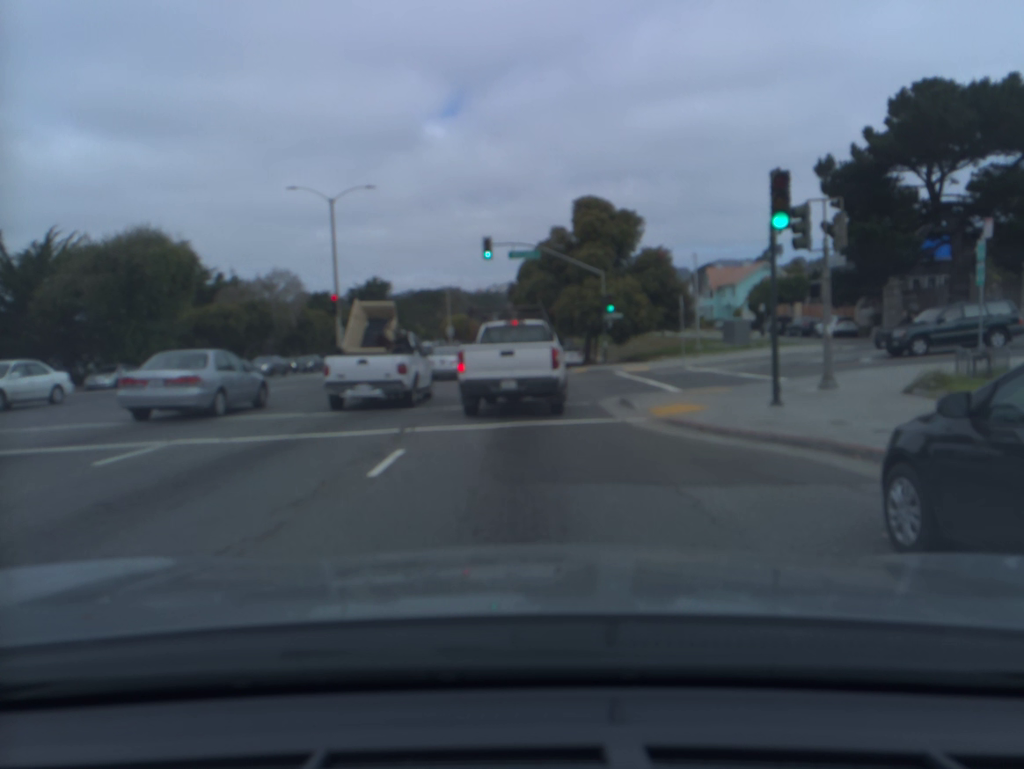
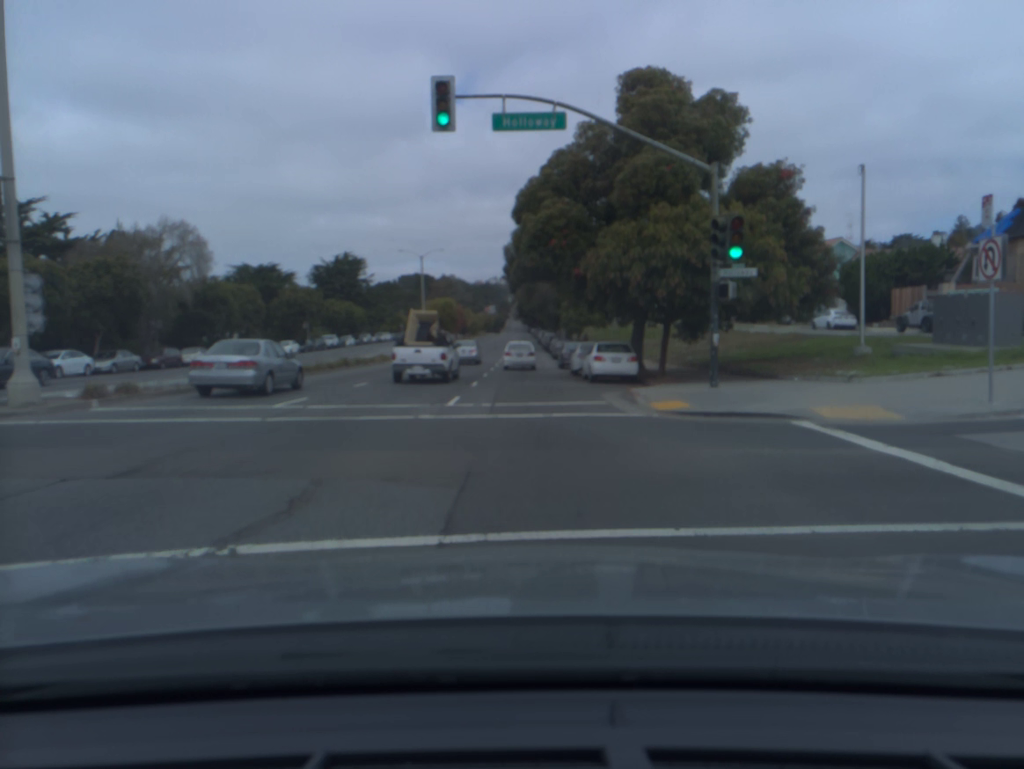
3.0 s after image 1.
(0.0, +25.5) m; 0°
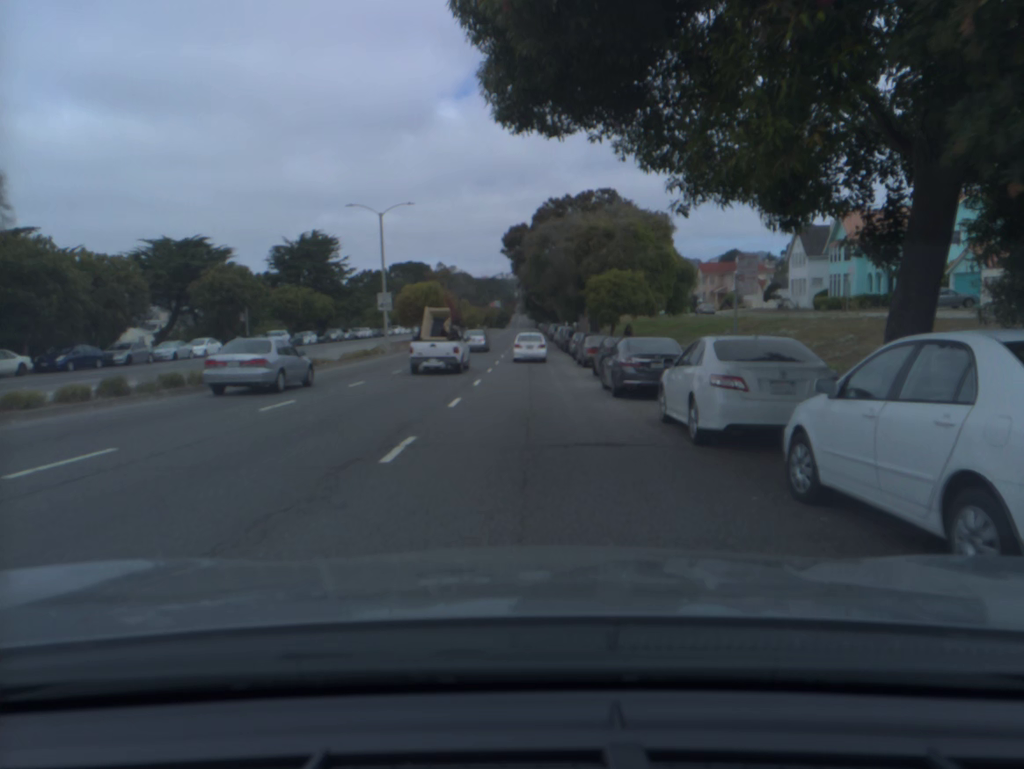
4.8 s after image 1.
(0.0, +23.6) m; 0°
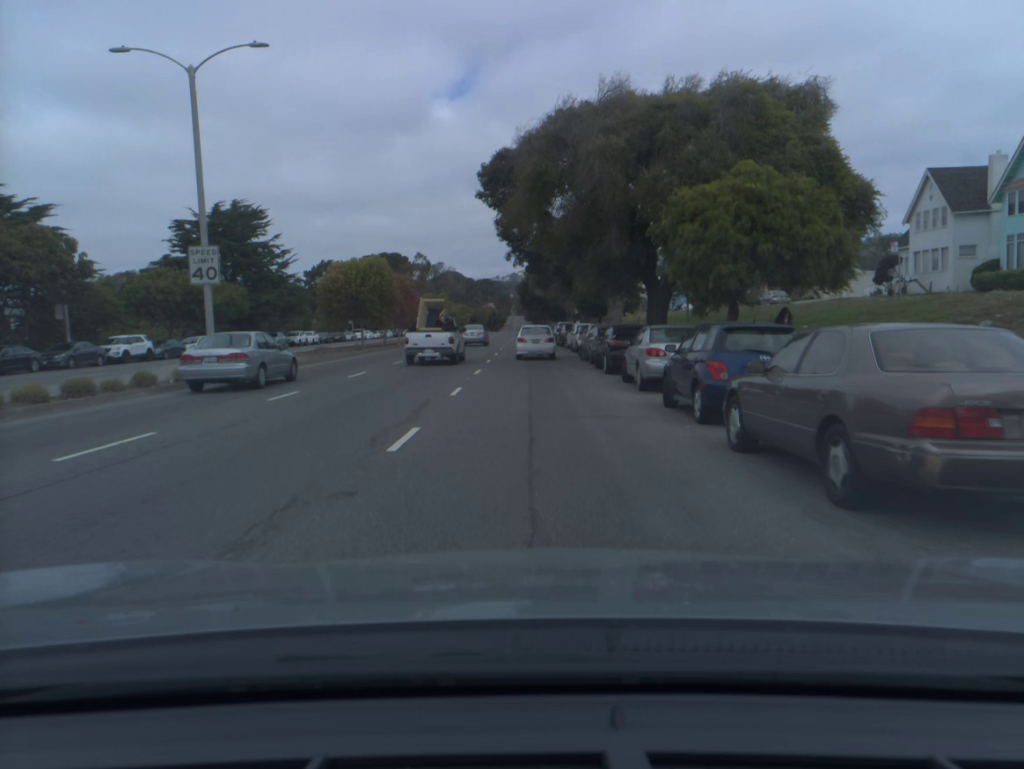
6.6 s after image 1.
(0.0, +28.5) m; 0°
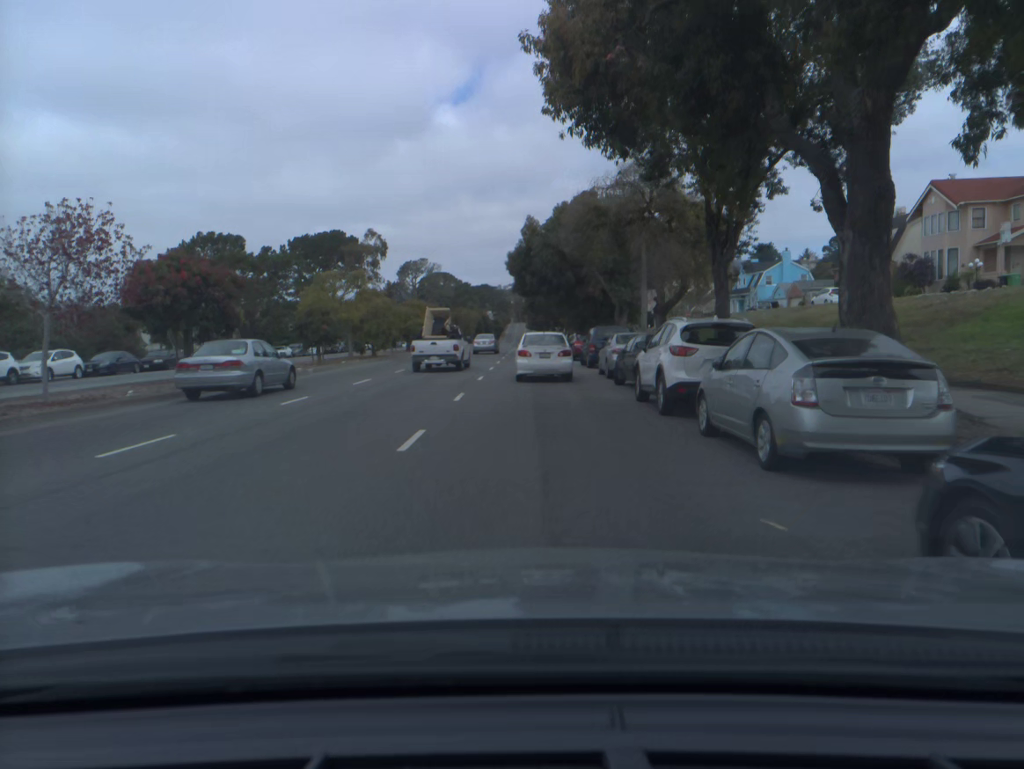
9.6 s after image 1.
(+0.1, +50.5) m; 0°
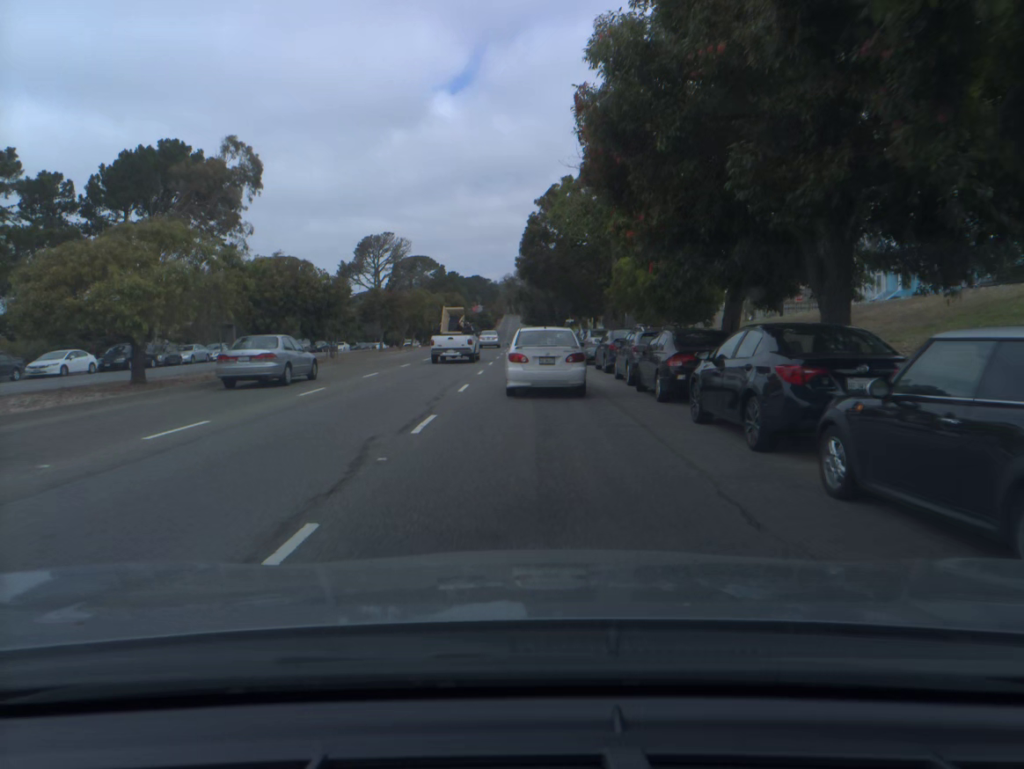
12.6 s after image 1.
(+0.1, +49.2) m; 0°
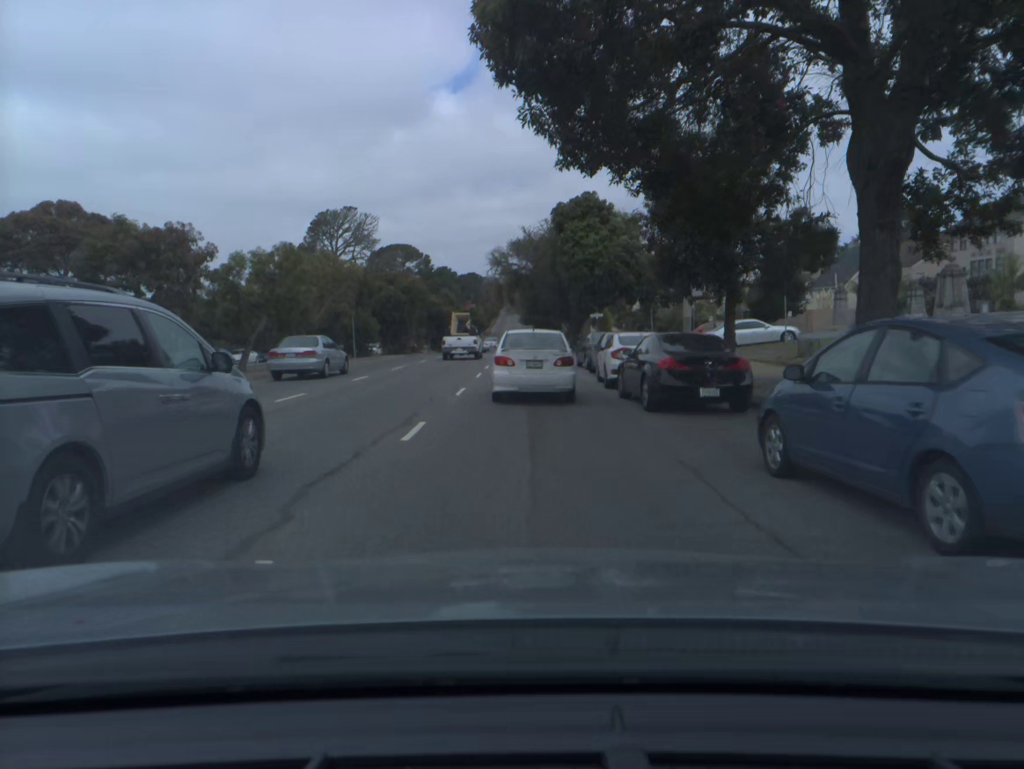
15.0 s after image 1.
(+0.1, +37.8) m; 0°
